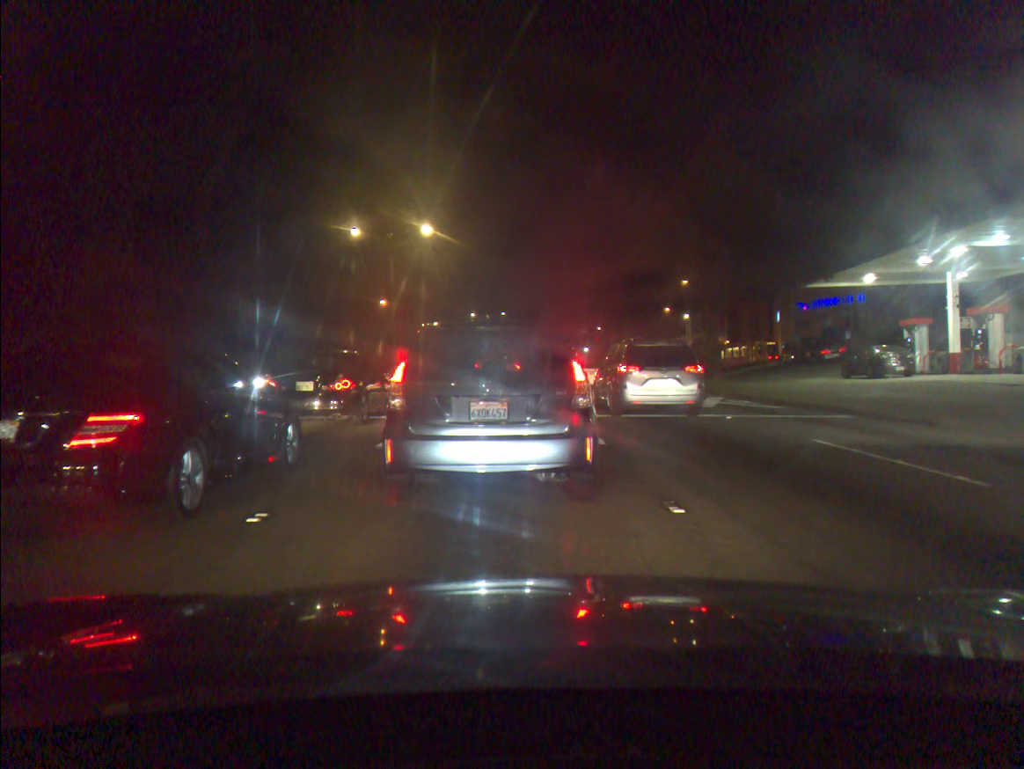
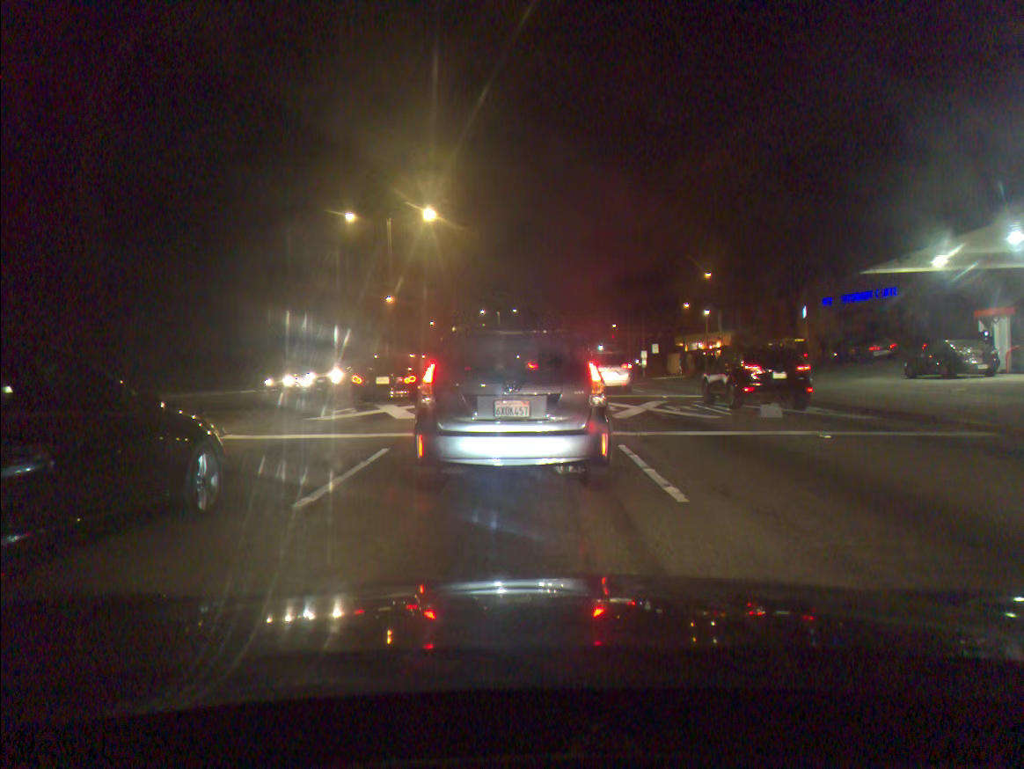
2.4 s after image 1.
(0.0, +4.6) m; 0°
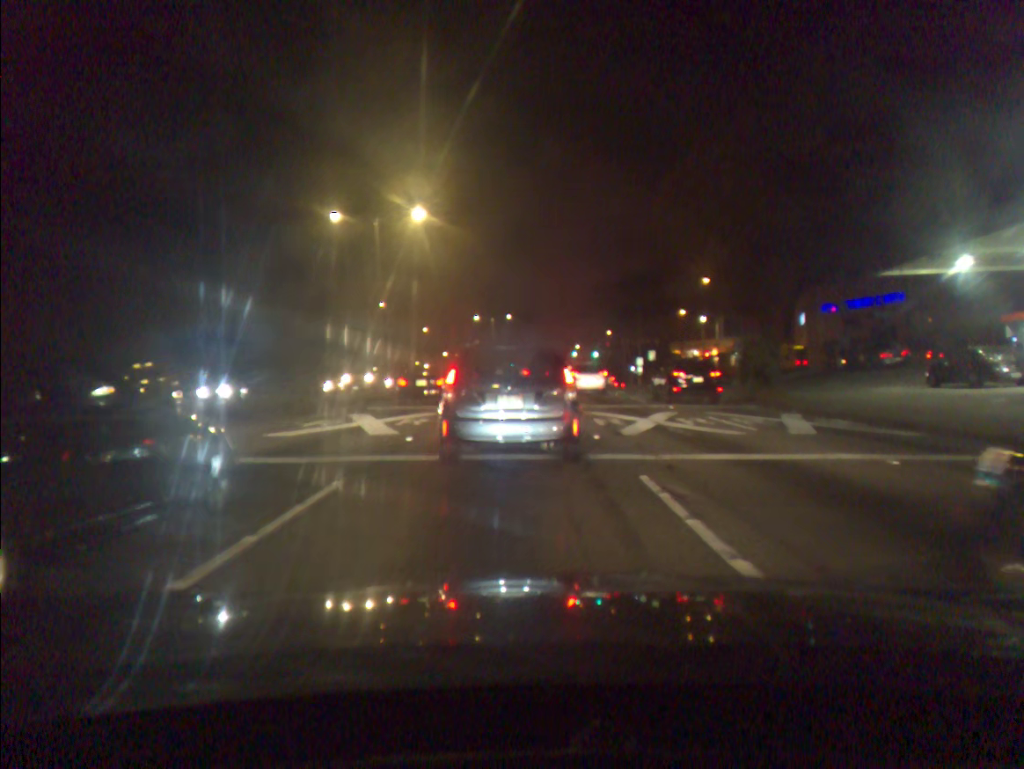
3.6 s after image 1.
(0.0, +2.4) m; +1°
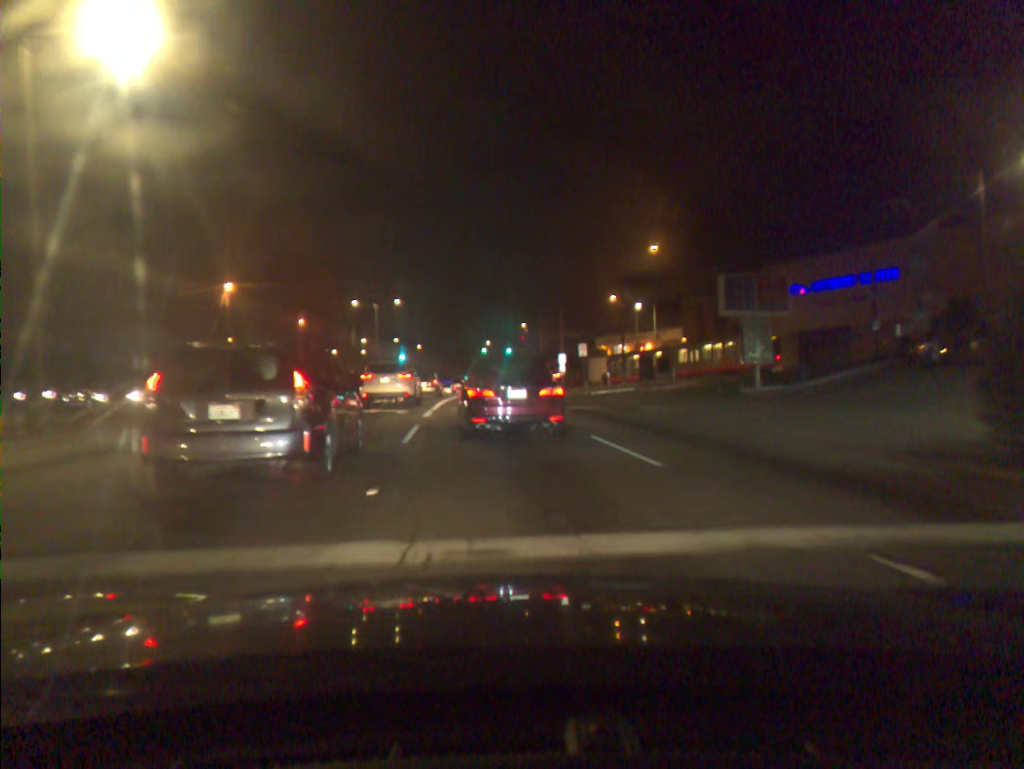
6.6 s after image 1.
(+1.7, +19.9) m; +6°
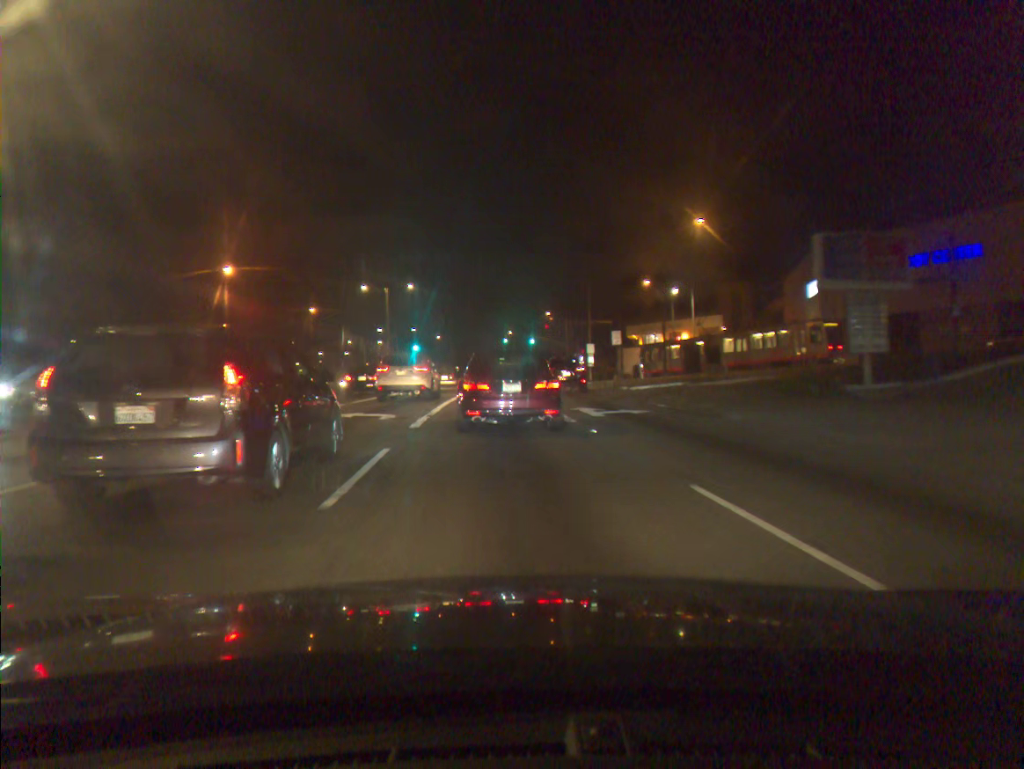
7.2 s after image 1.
(-0.1, +6.6) m; -2°
